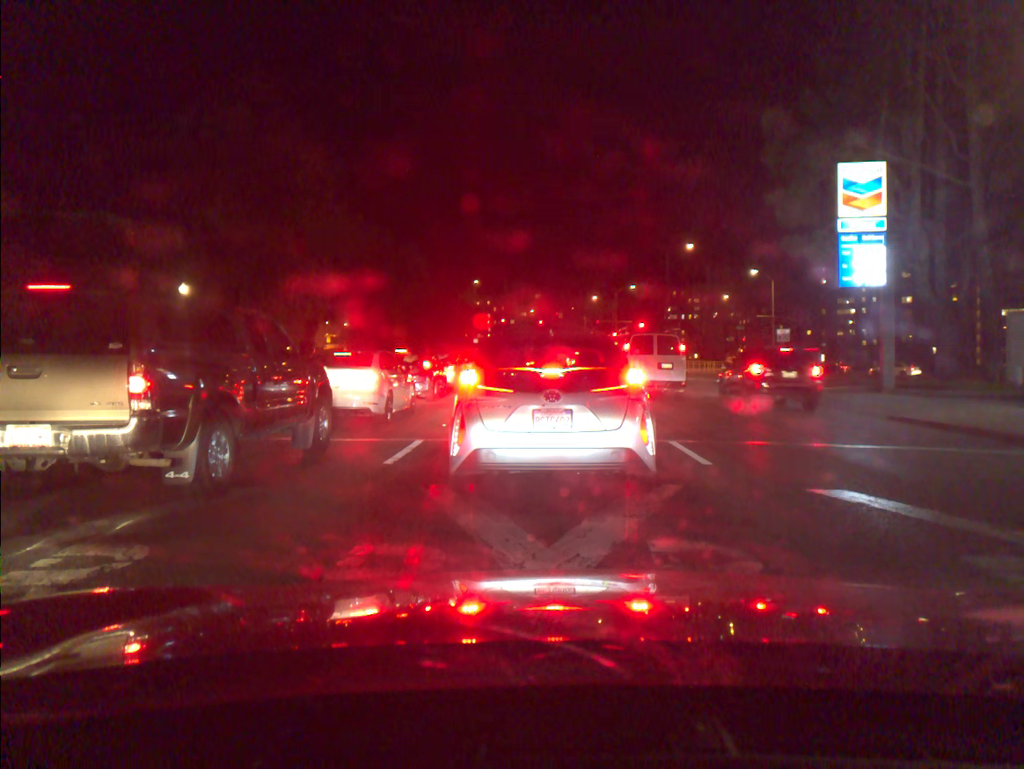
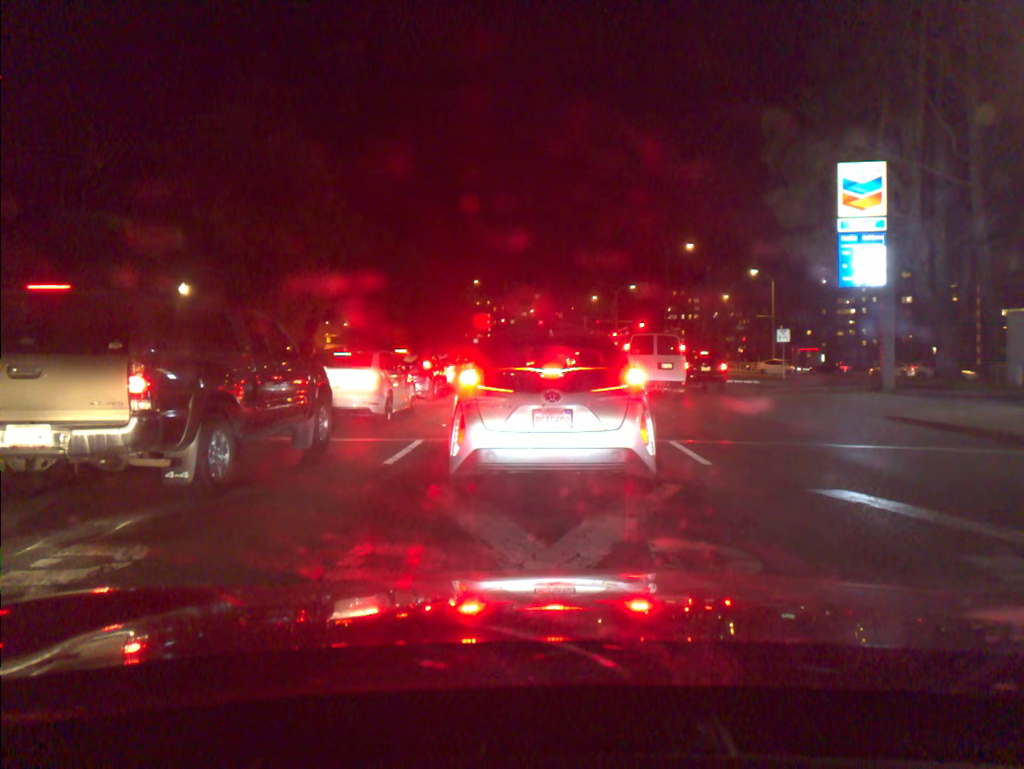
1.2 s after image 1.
(0.0, 0.0) m; 0°
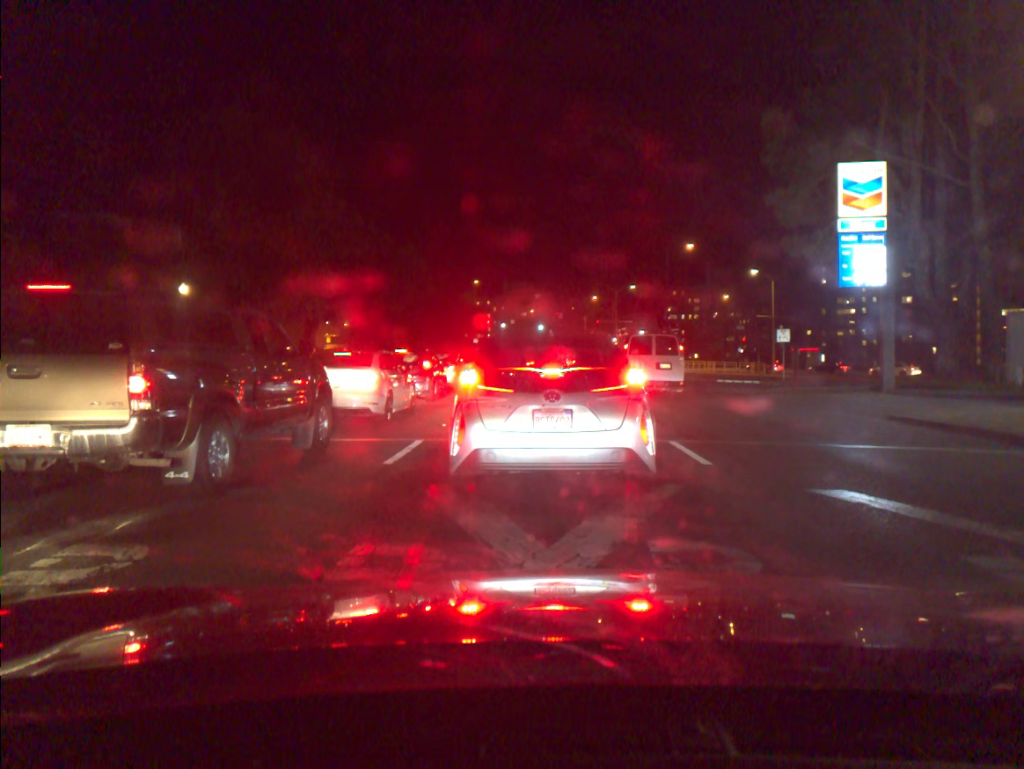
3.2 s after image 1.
(0.0, 0.0) m; 0°
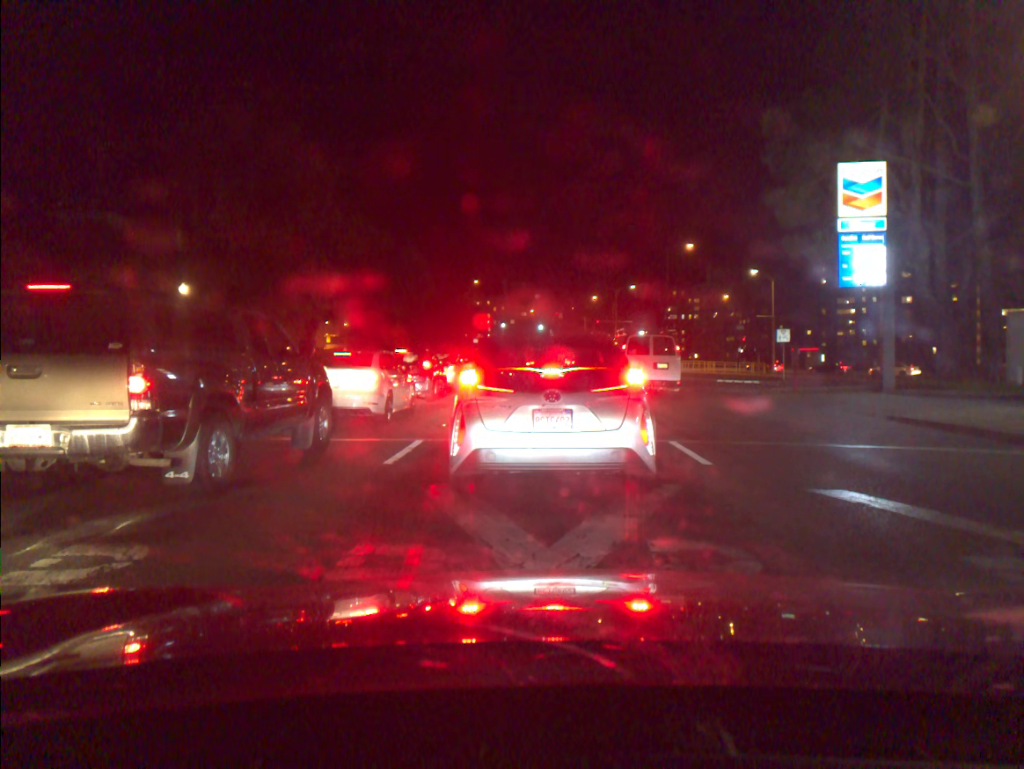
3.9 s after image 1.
(0.0, 0.0) m; 0°
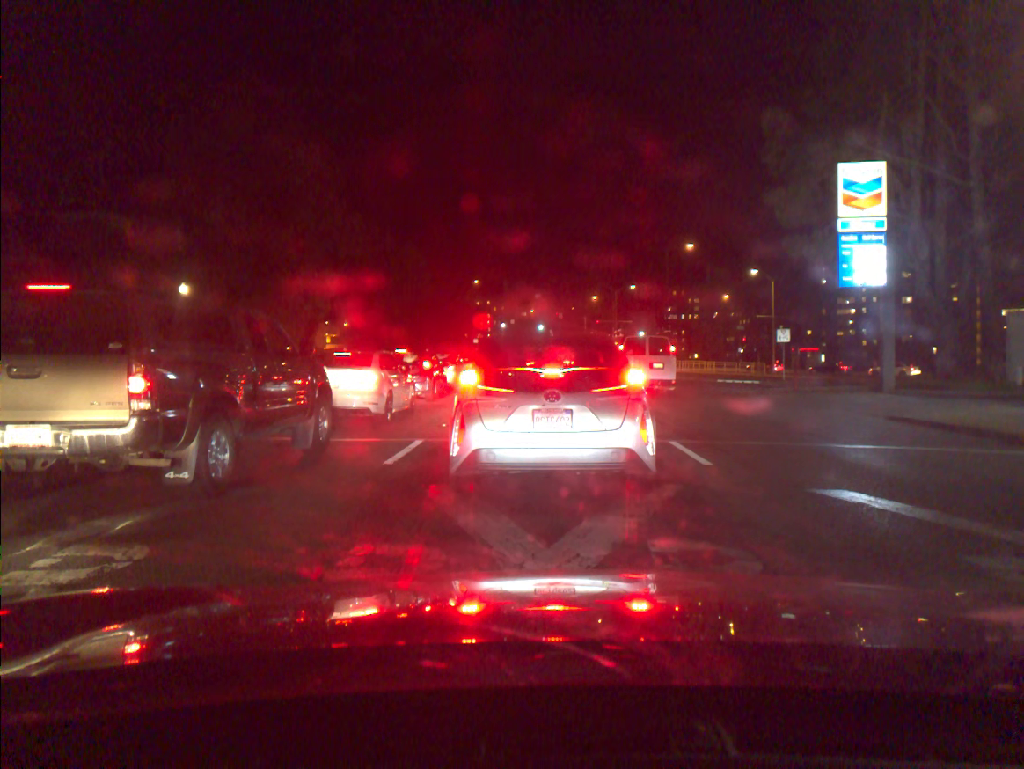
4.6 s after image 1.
(0.0, 0.0) m; 0°
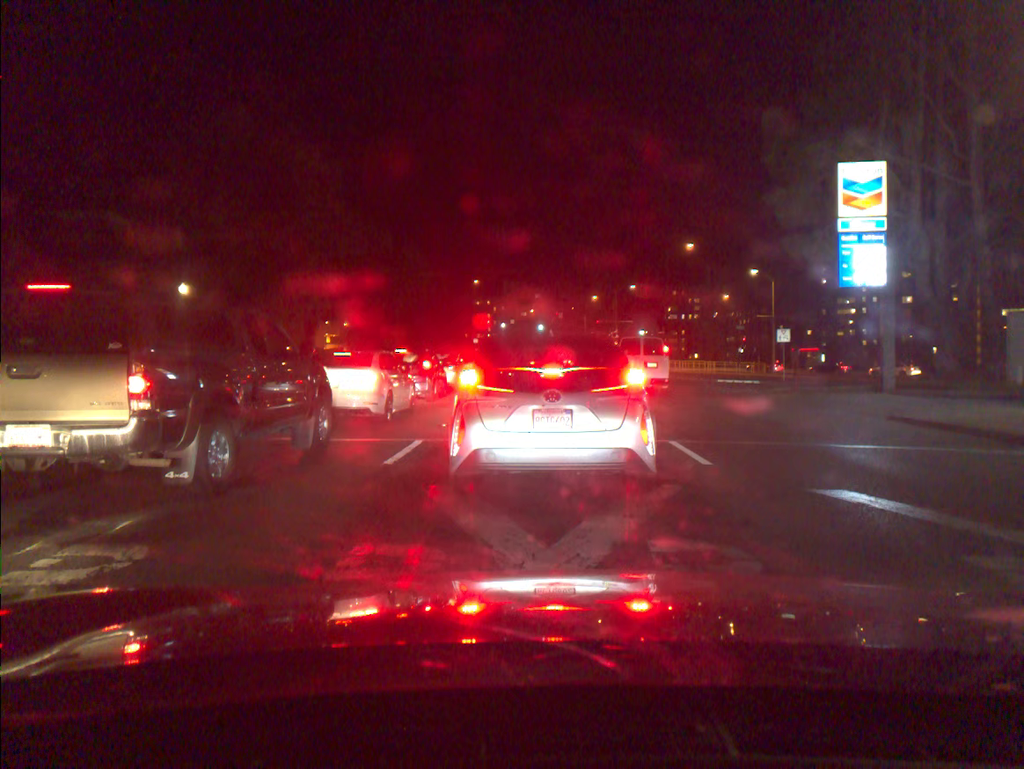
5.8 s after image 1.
(0.0, 0.0) m; 0°
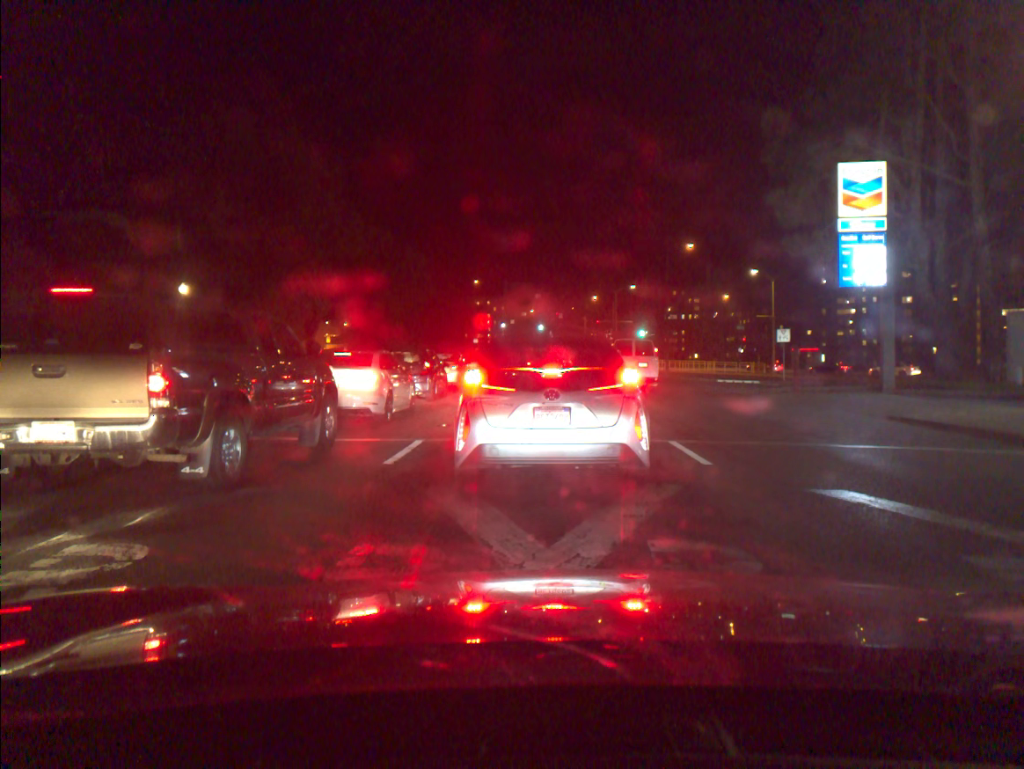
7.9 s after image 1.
(0.0, 0.0) m; 0°
